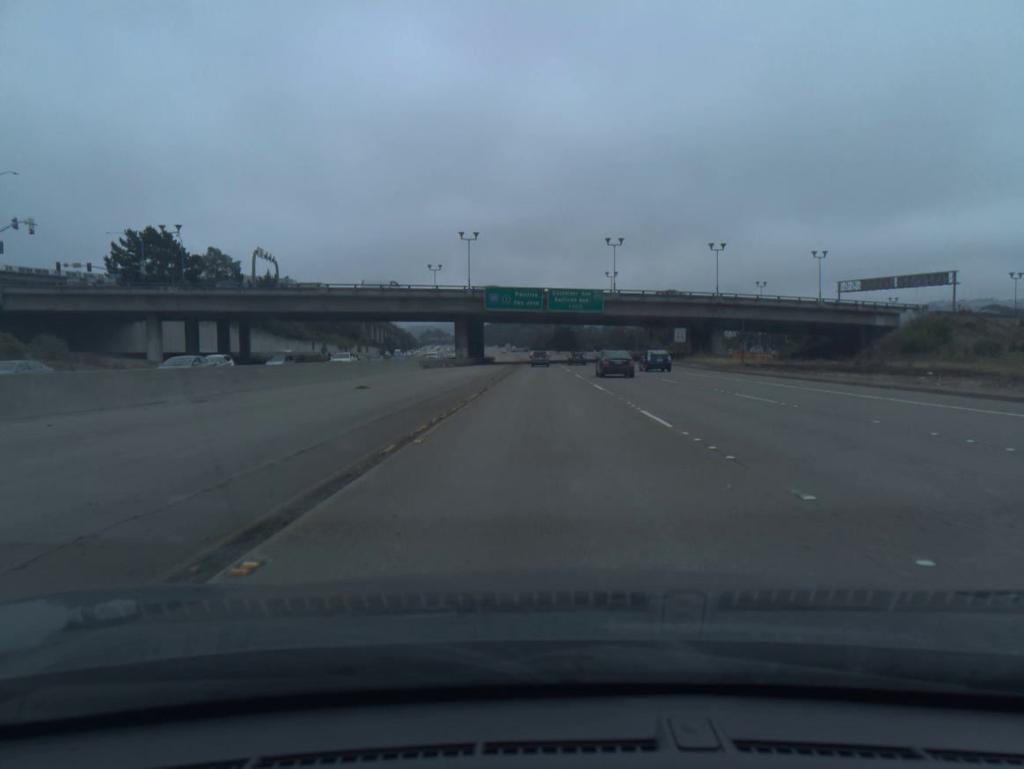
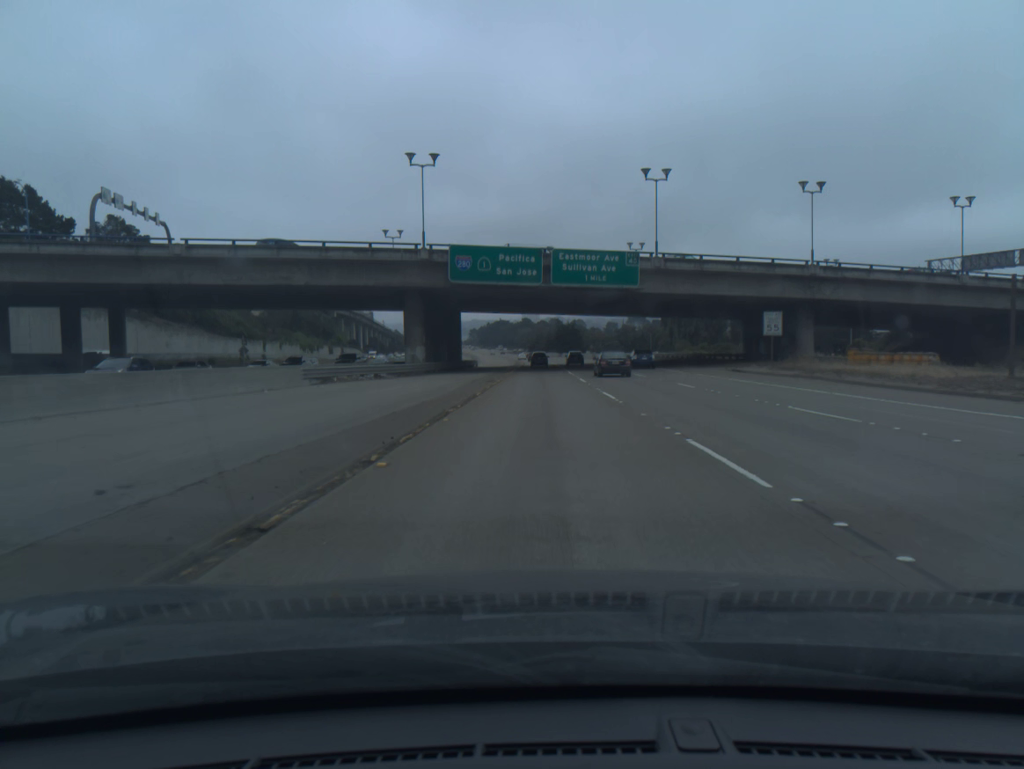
(0.0, +34.4) m; 0°
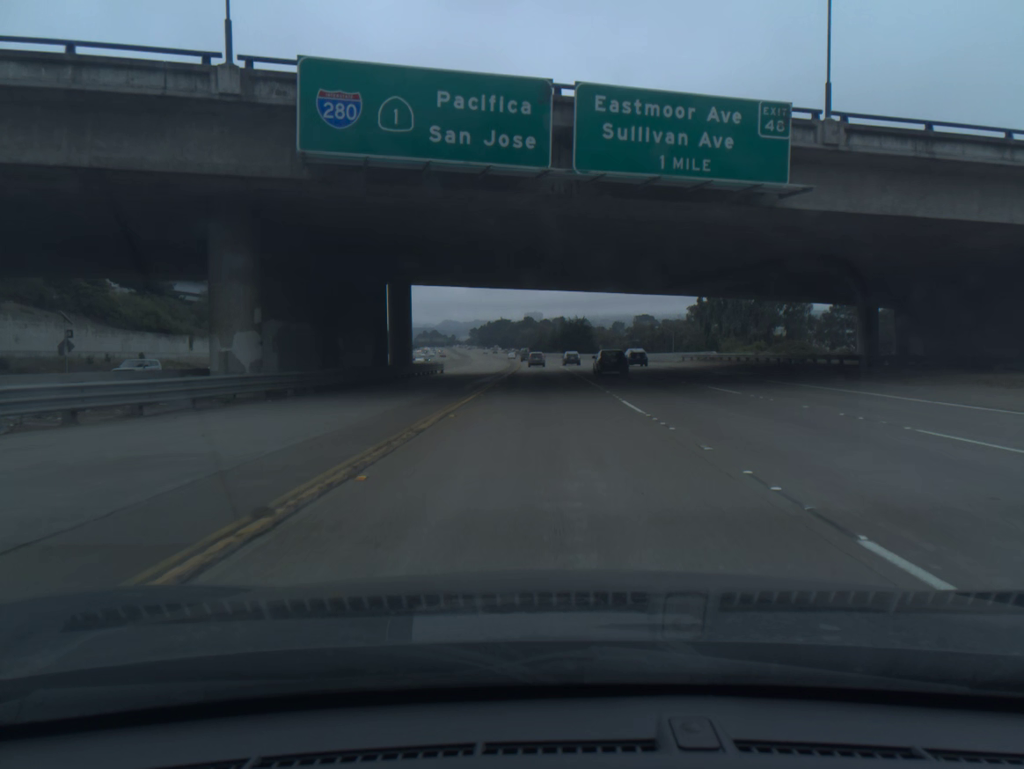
(-0.1, +34.8) m; 0°
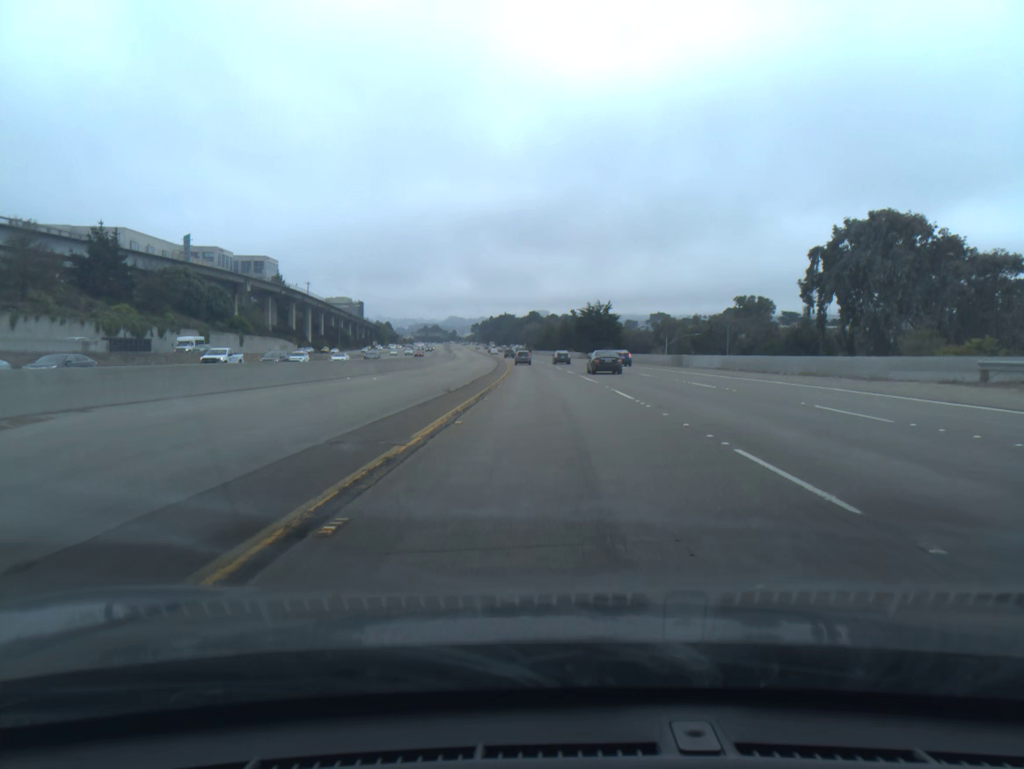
(-0.2, +53.0) m; 0°
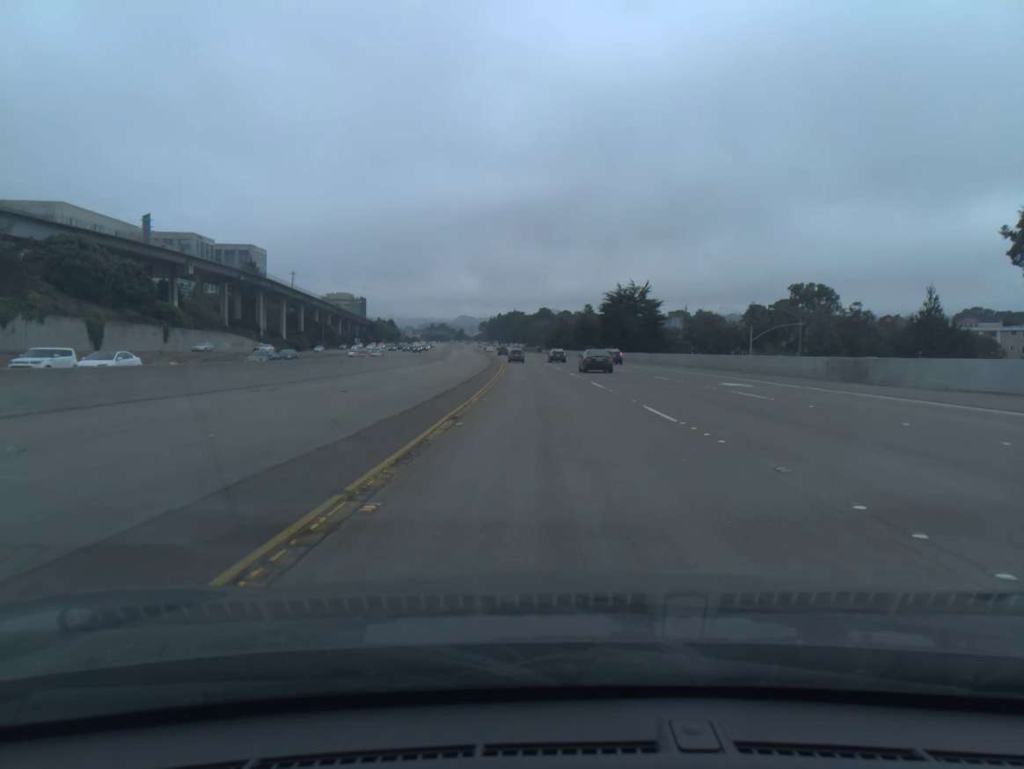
(-0.2, +35.9) m; -1°
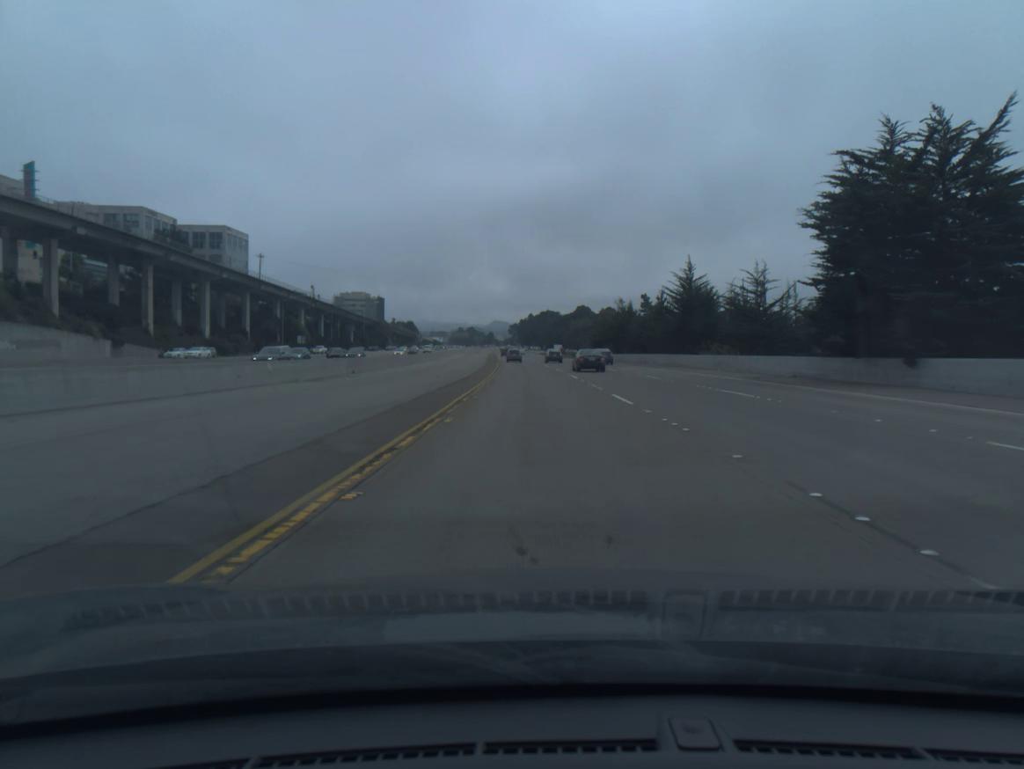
(-1.5, +71.9) m; -3°
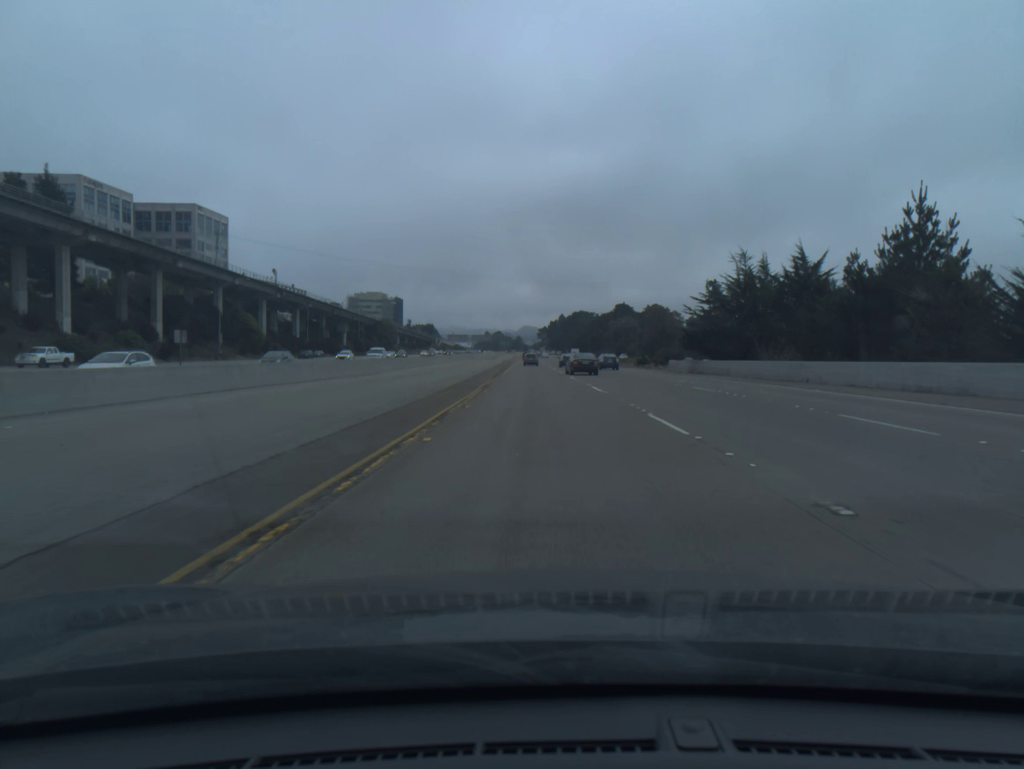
(-1.1, +53.6) m; -2°
